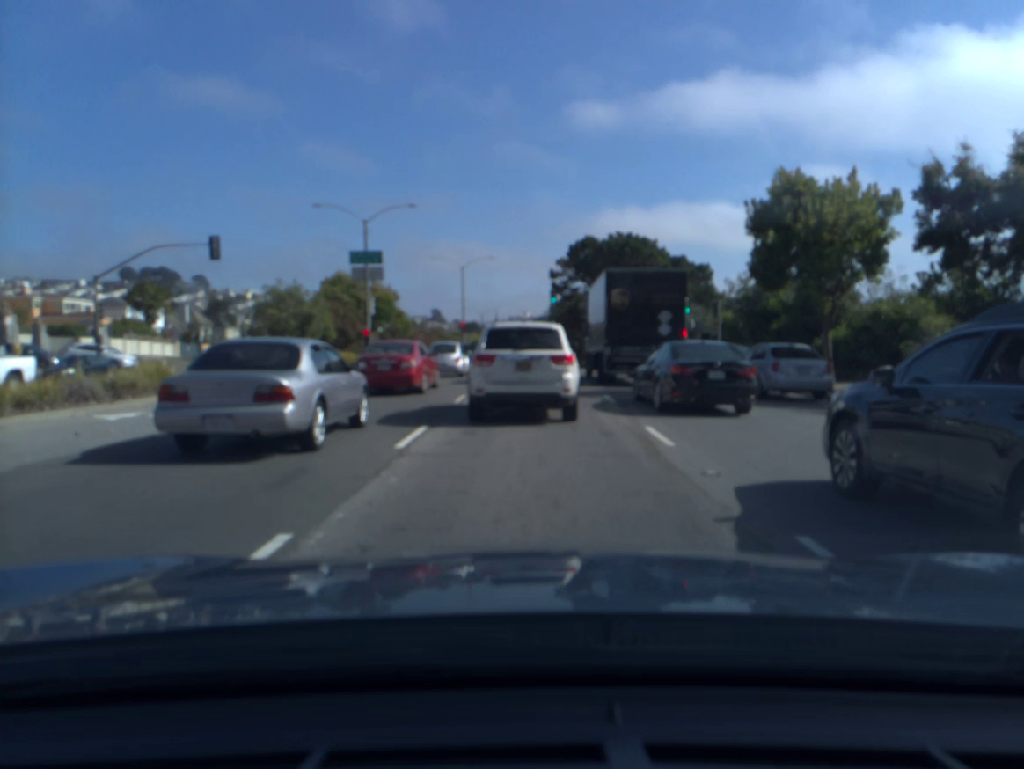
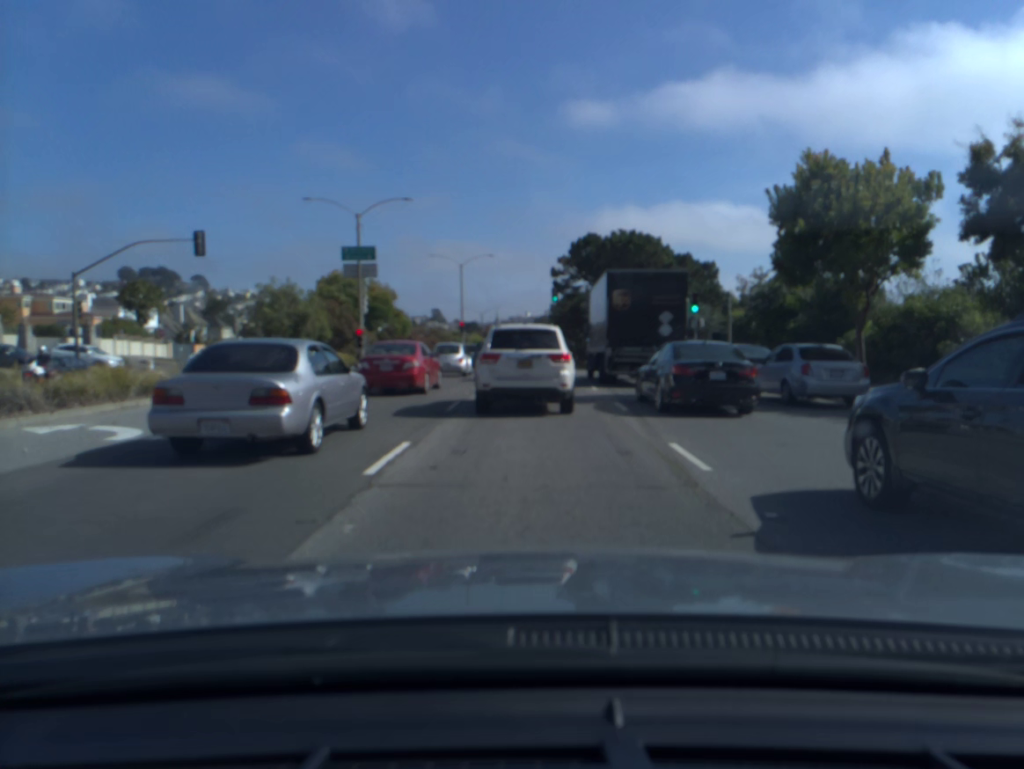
(0.0, +1.9) m; 0°
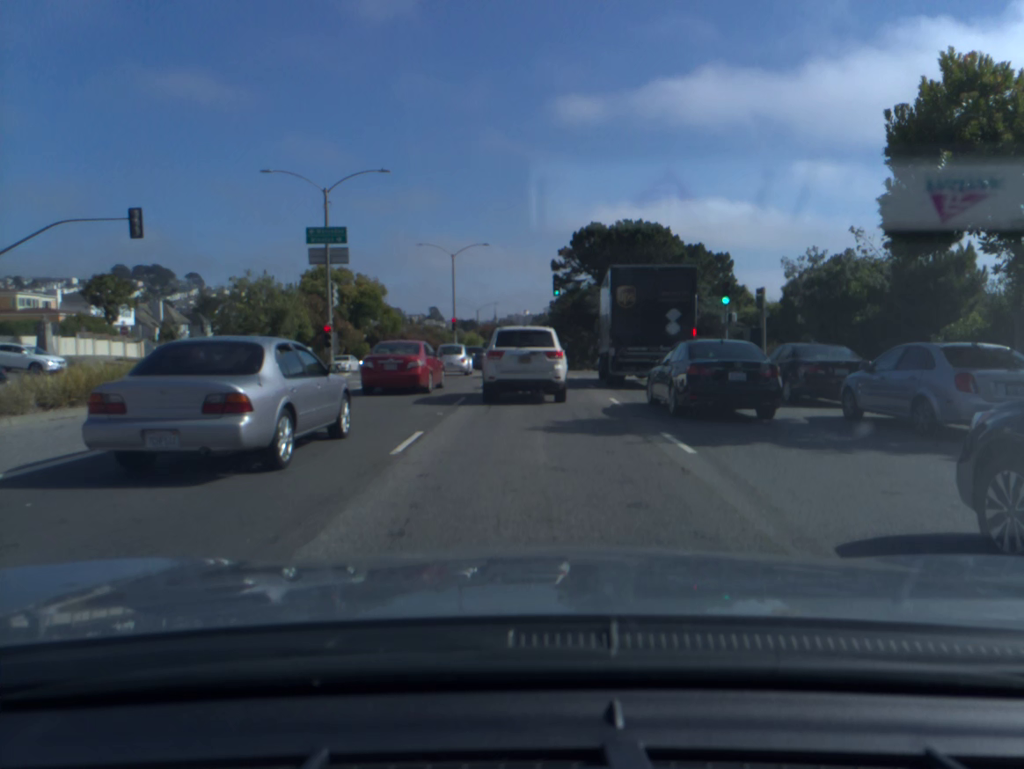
(0.0, +6.1) m; 0°
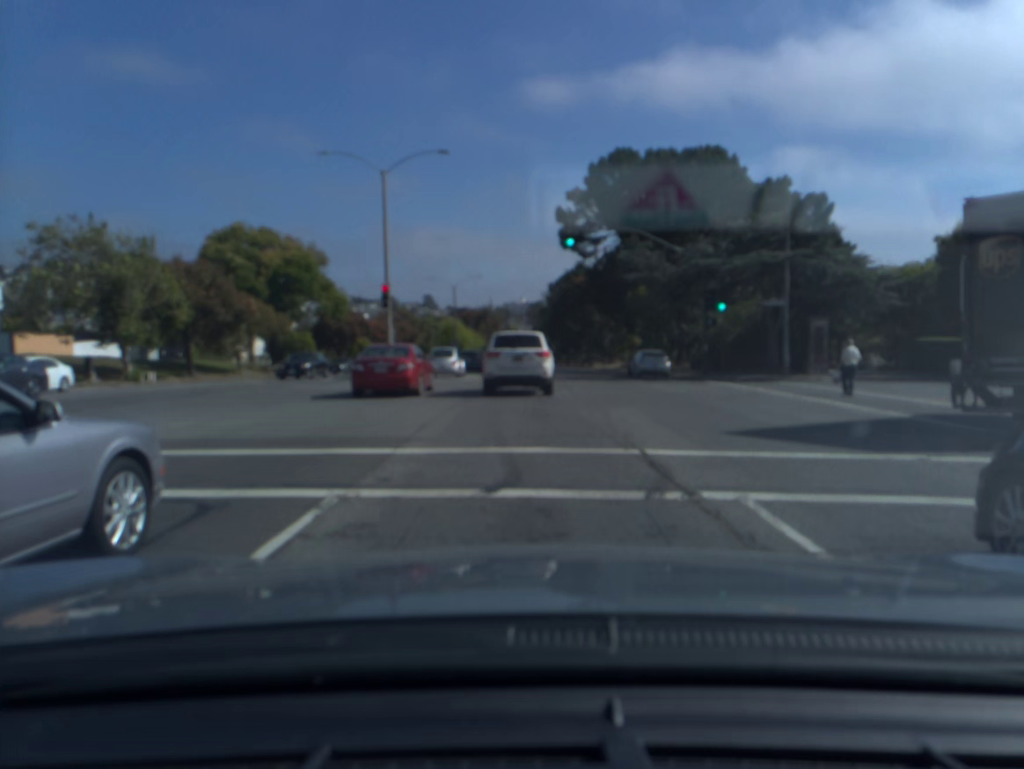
(+0.3, +28.0) m; 0°
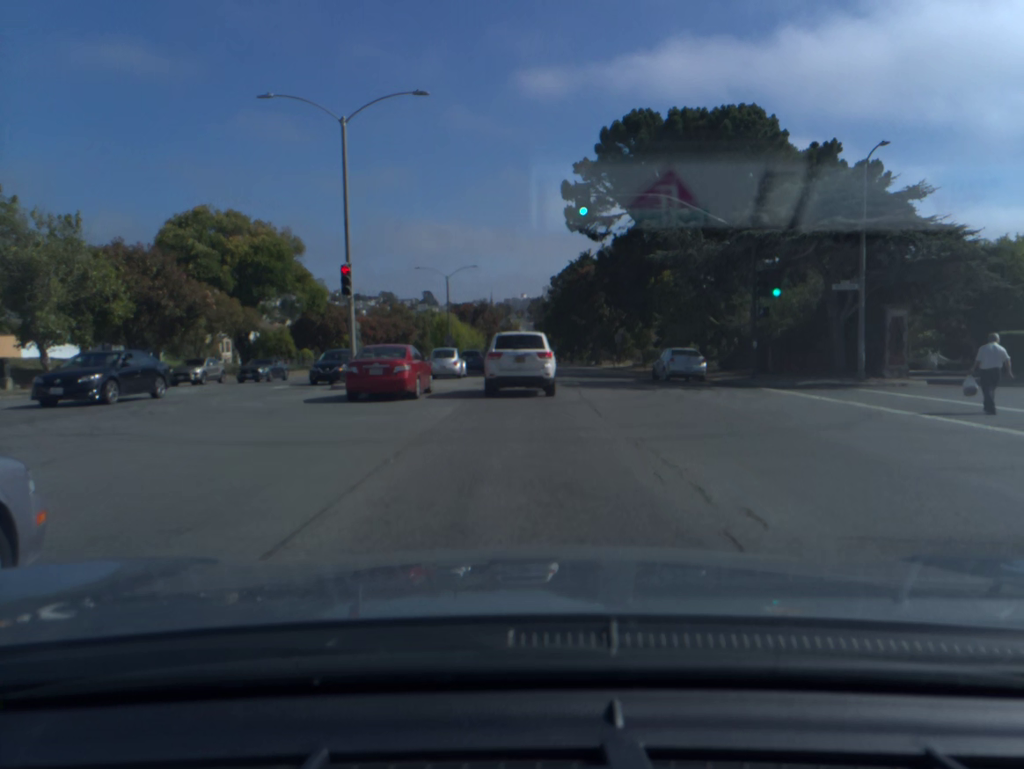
(0.0, +7.5) m; 0°
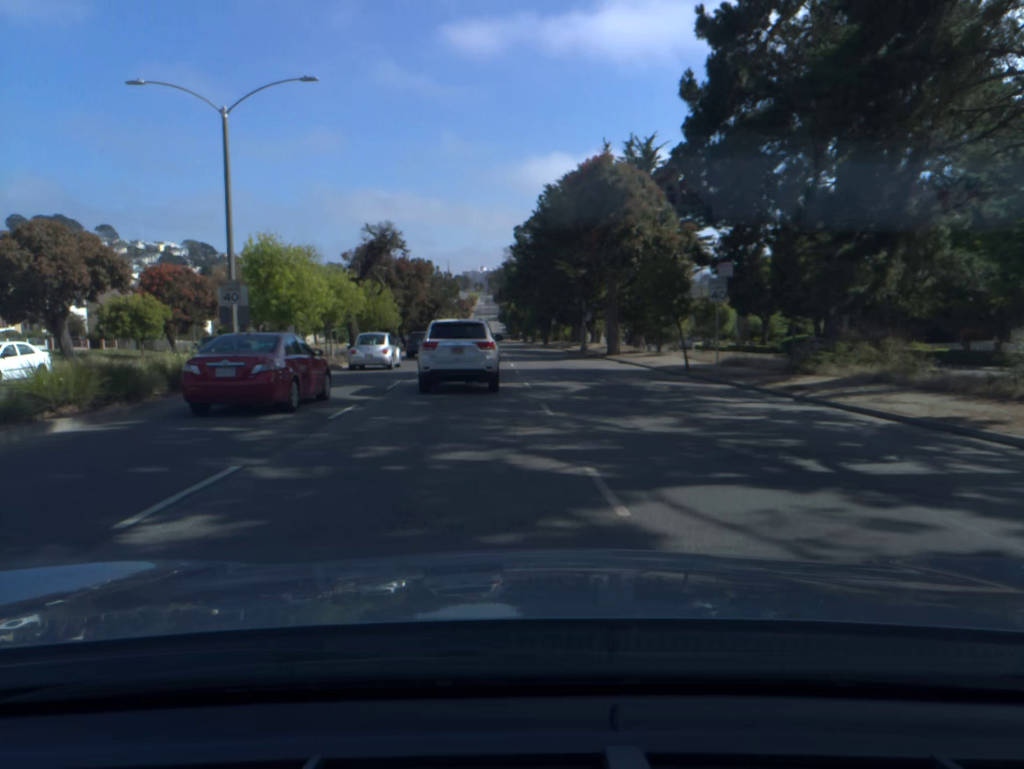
(+0.9, +45.8) m; +2°
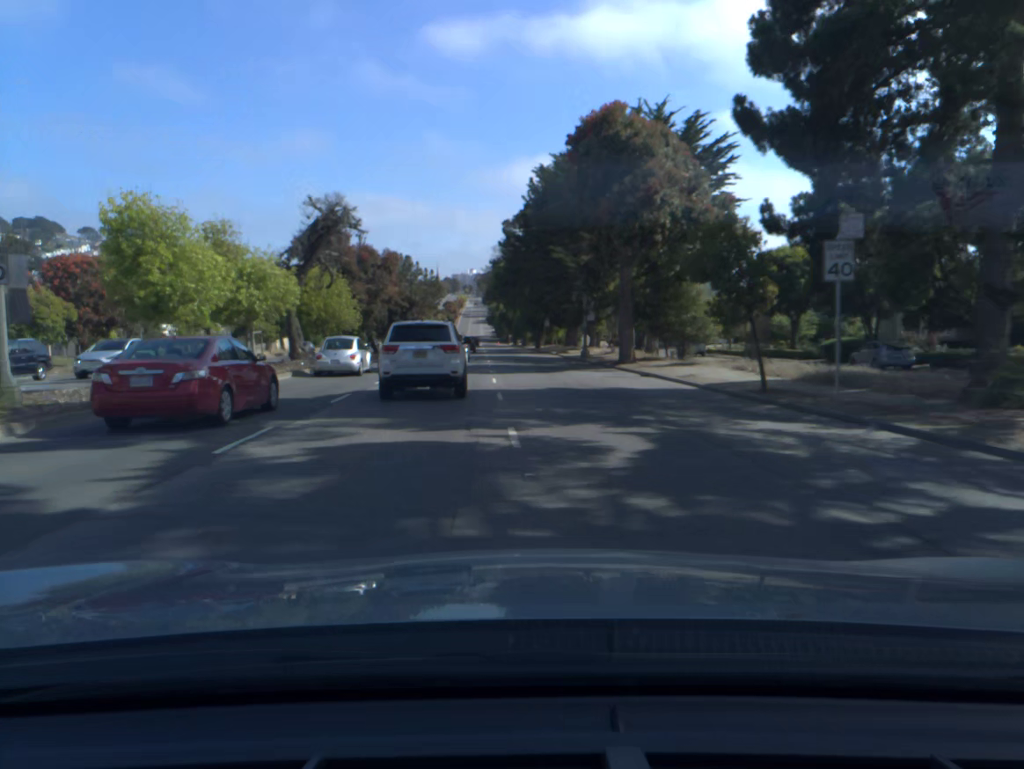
(+0.1, +10.8) m; +1°
